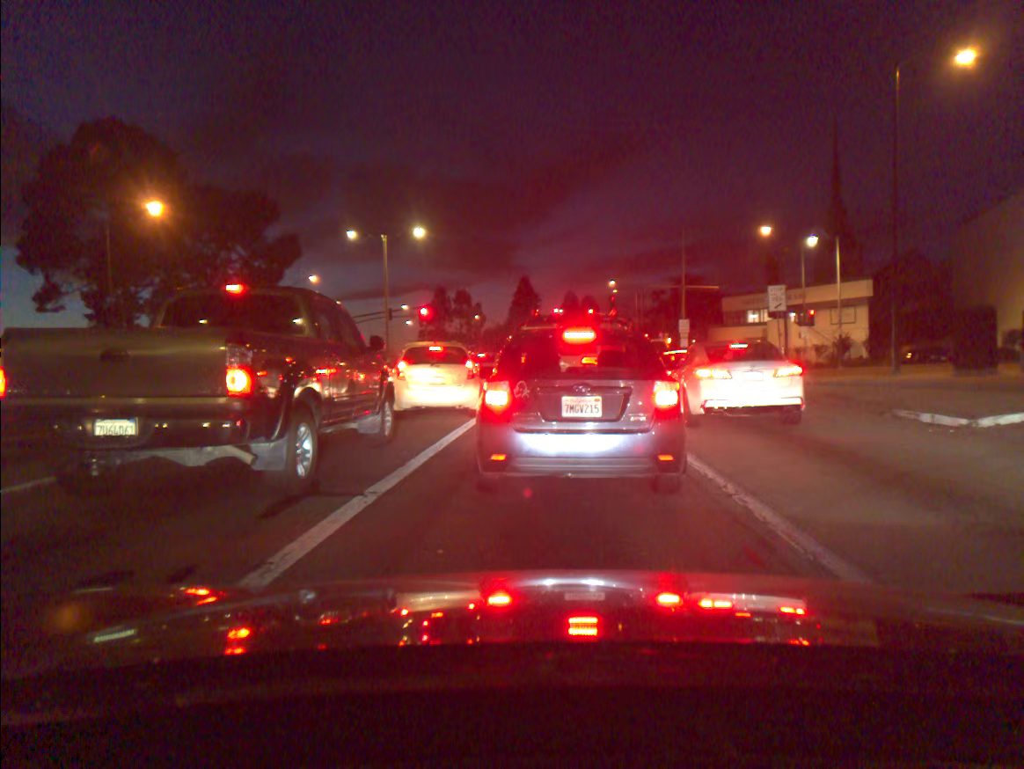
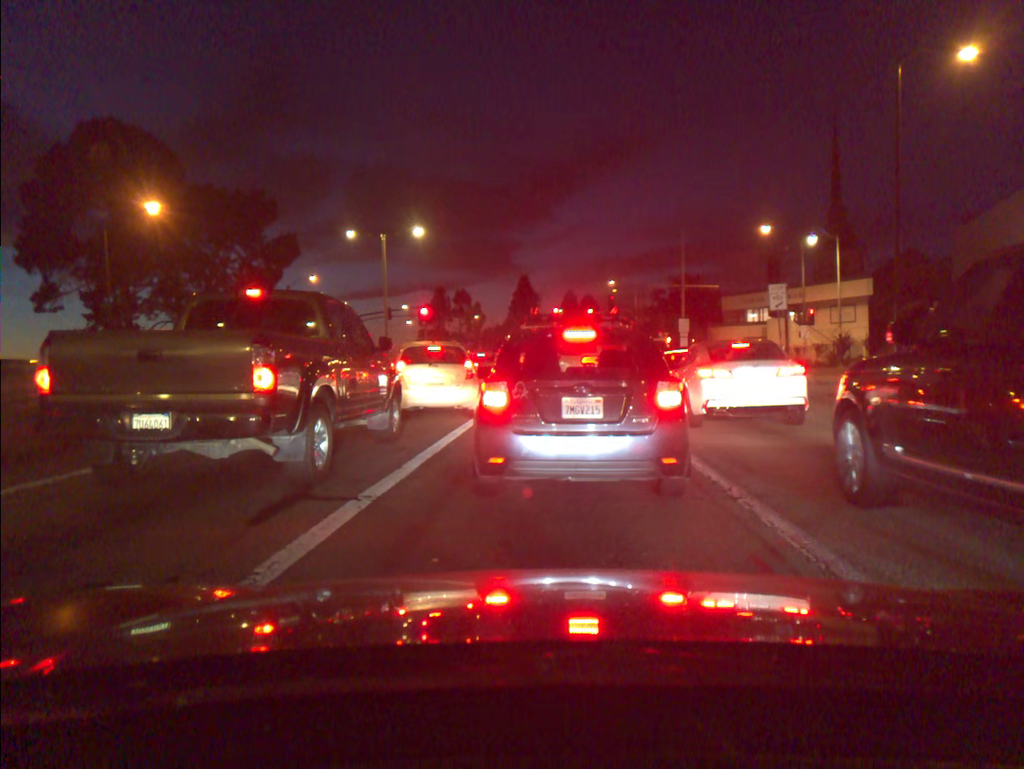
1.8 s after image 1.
(0.0, +0.2) m; 0°
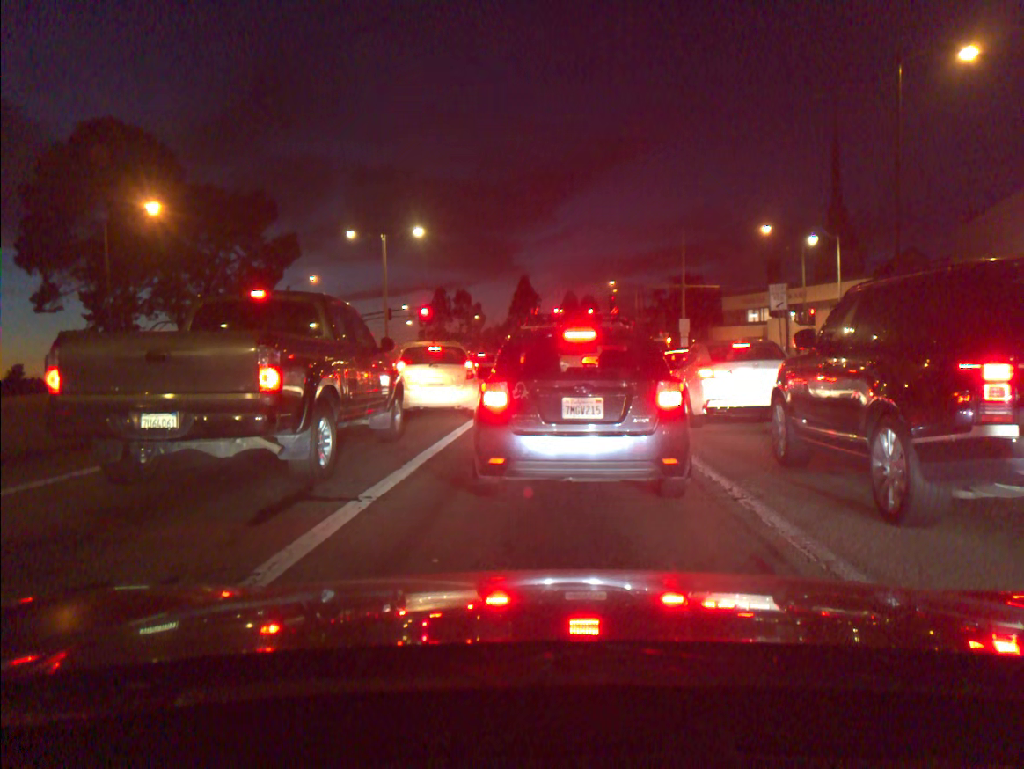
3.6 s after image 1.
(0.0, 0.0) m; 0°
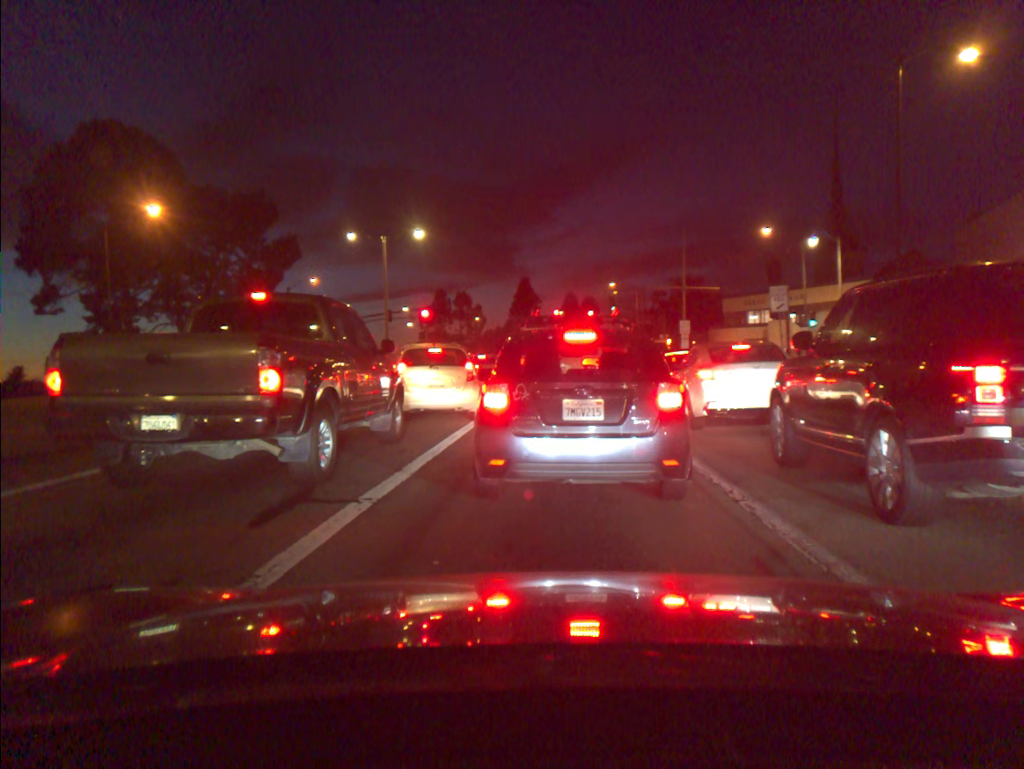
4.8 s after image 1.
(0.0, 0.0) m; 0°
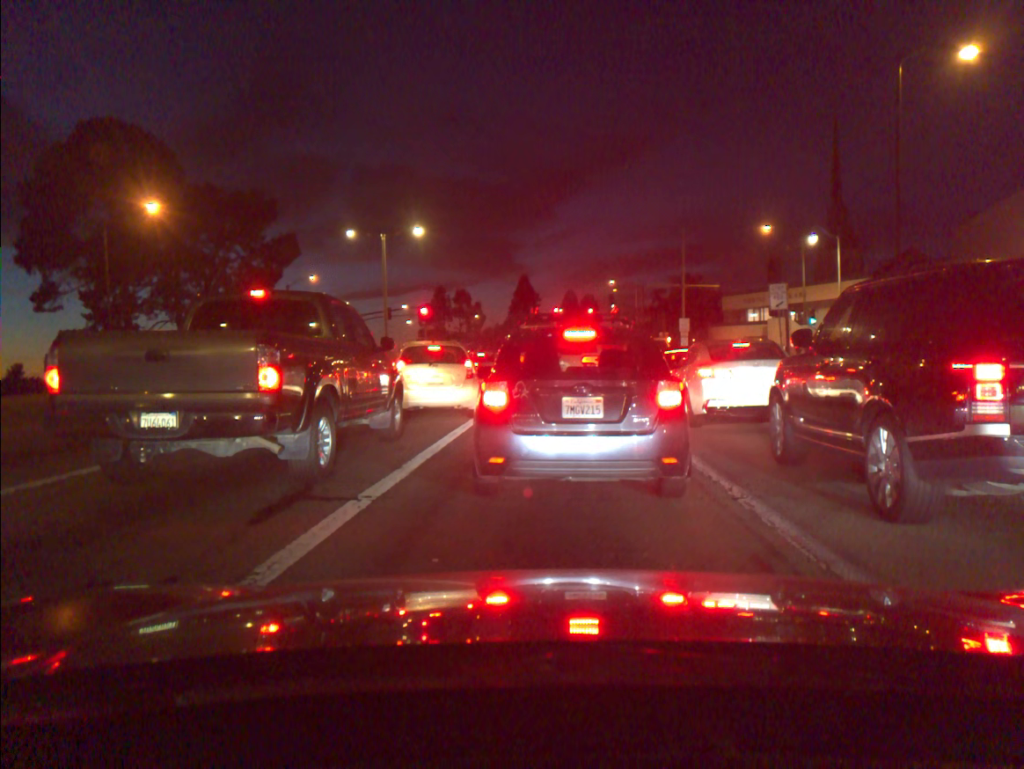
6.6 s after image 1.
(0.0, 0.0) m; 0°
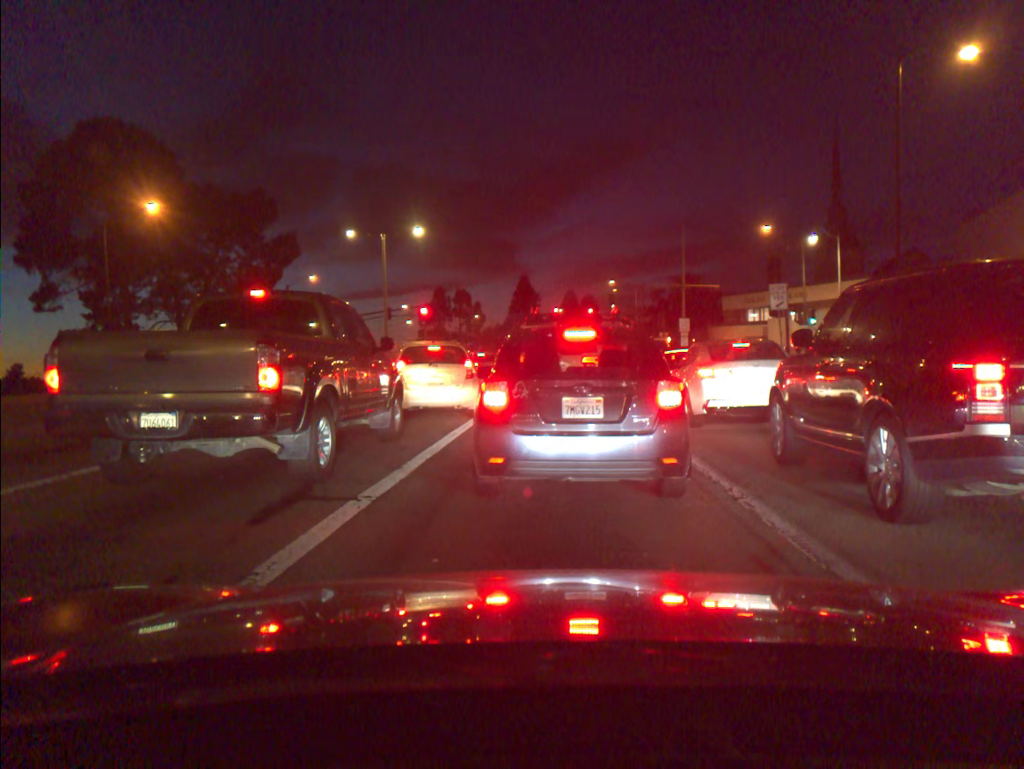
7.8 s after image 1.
(0.0, 0.0) m; 0°
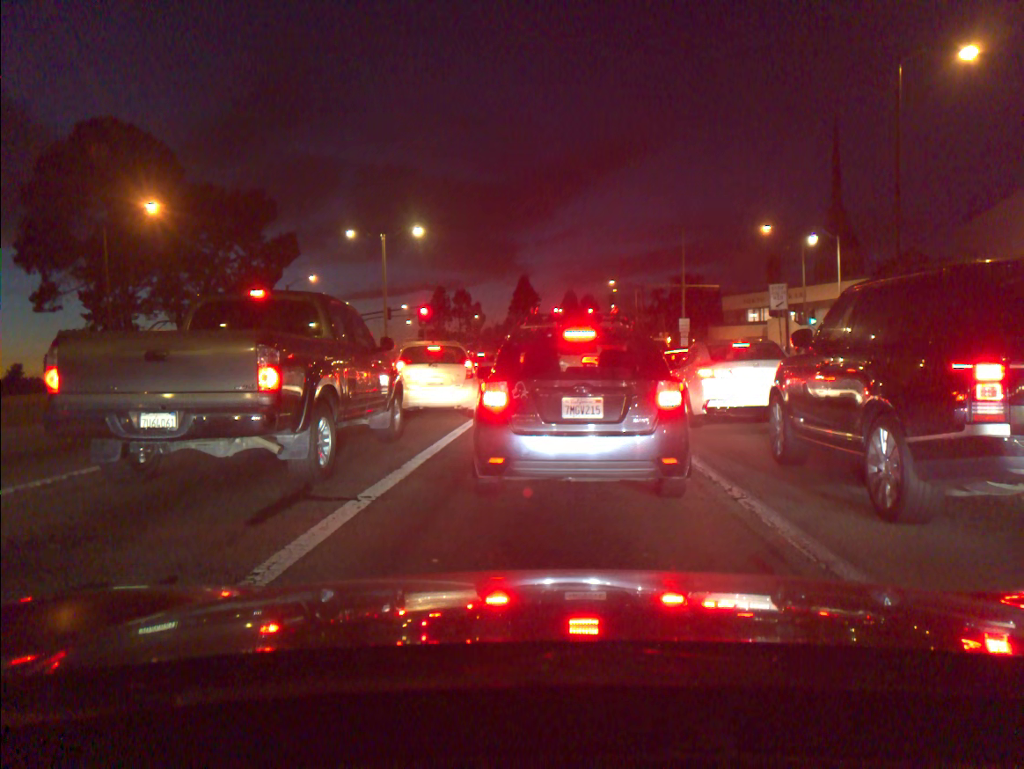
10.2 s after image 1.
(0.0, 0.0) m; 0°
